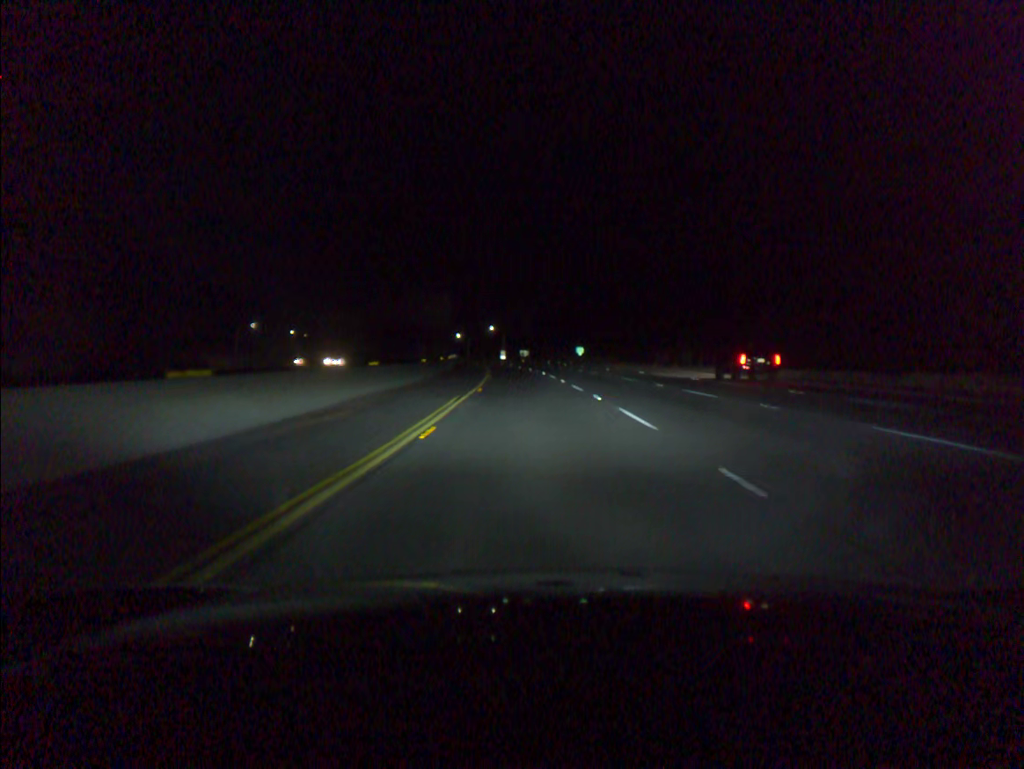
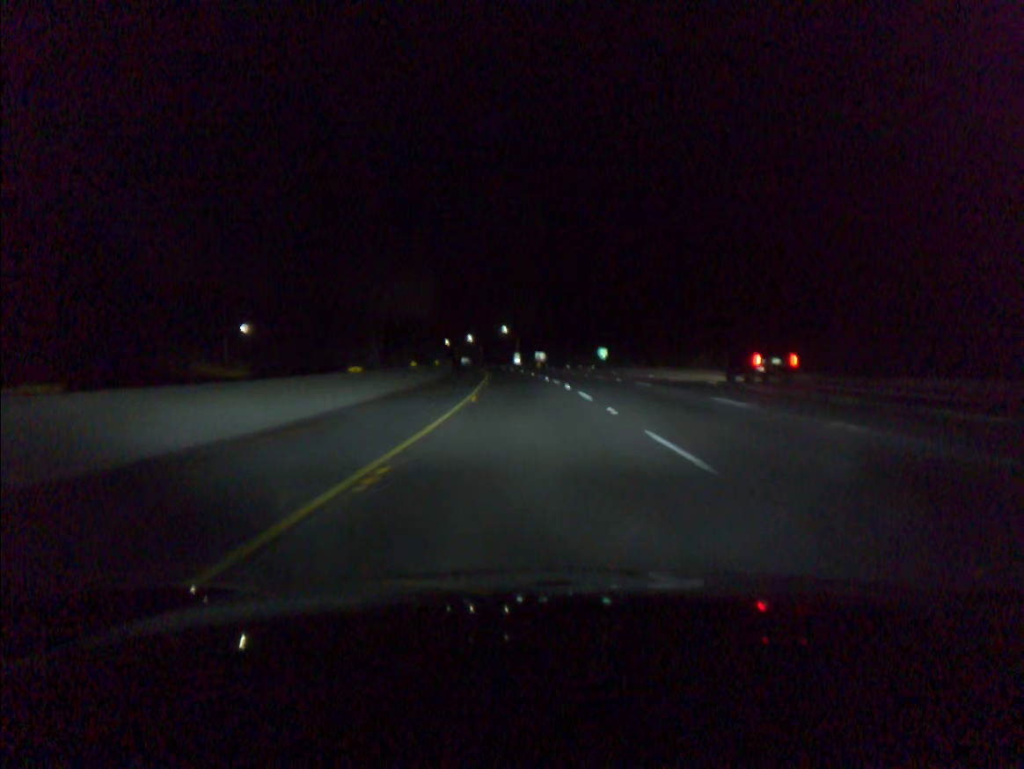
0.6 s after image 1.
(-0.2, +18.5) m; -1°
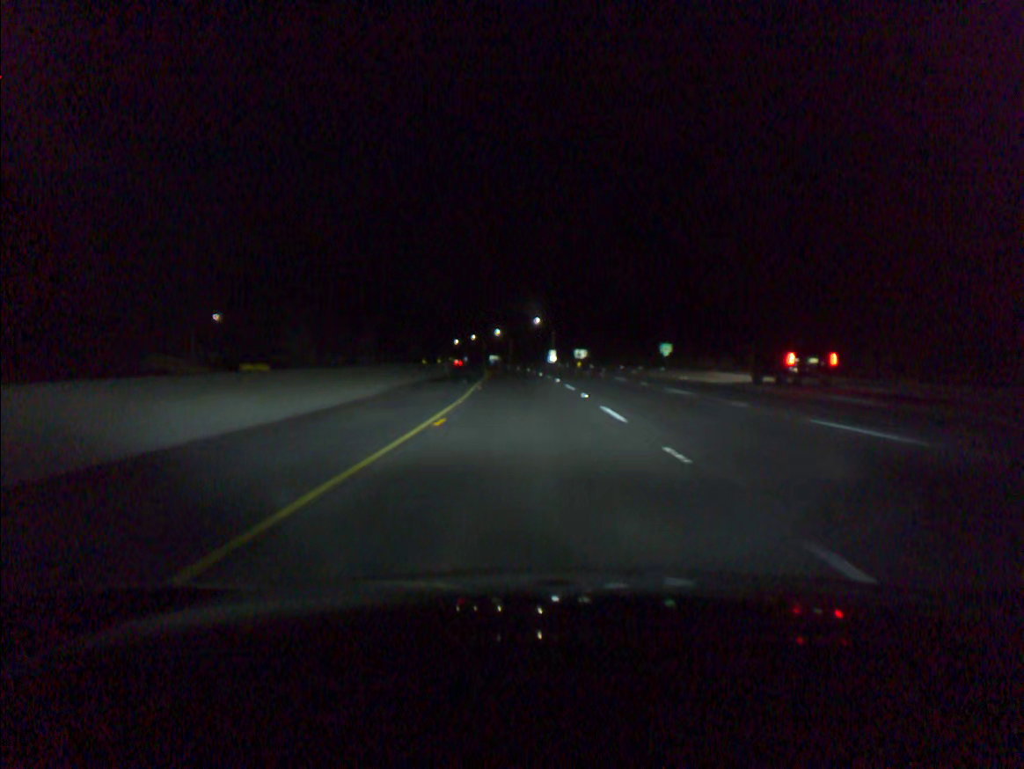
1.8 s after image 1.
(-0.8, +37.1) m; -3°
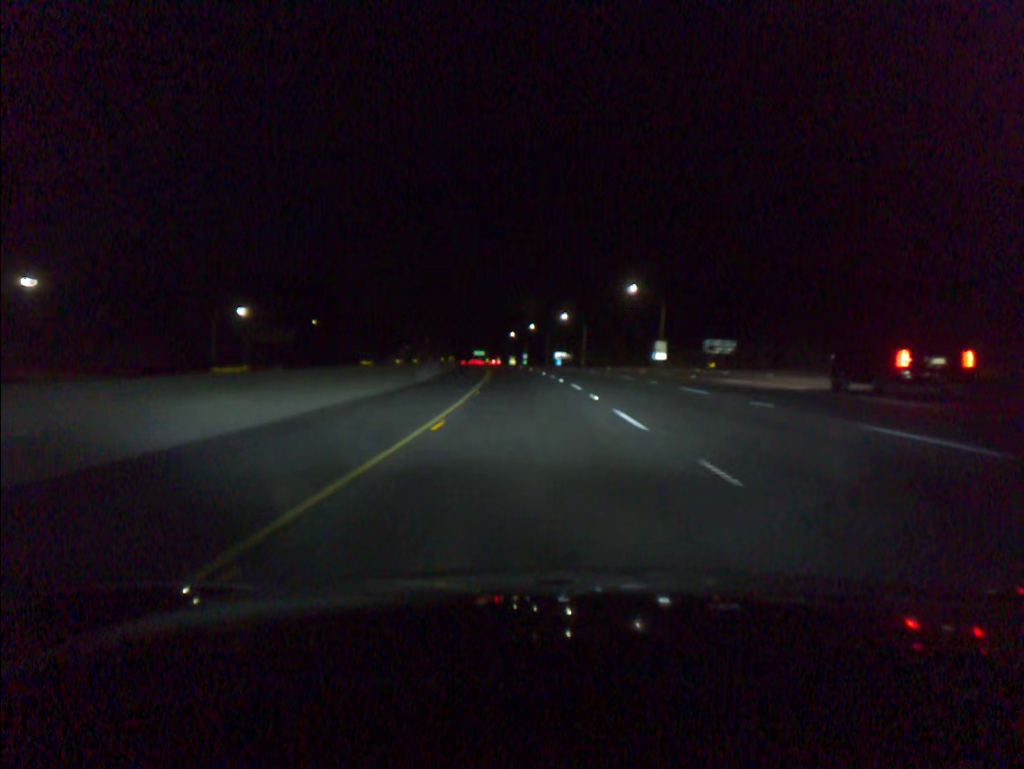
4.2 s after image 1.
(-3.5, +74.4) m; -5°
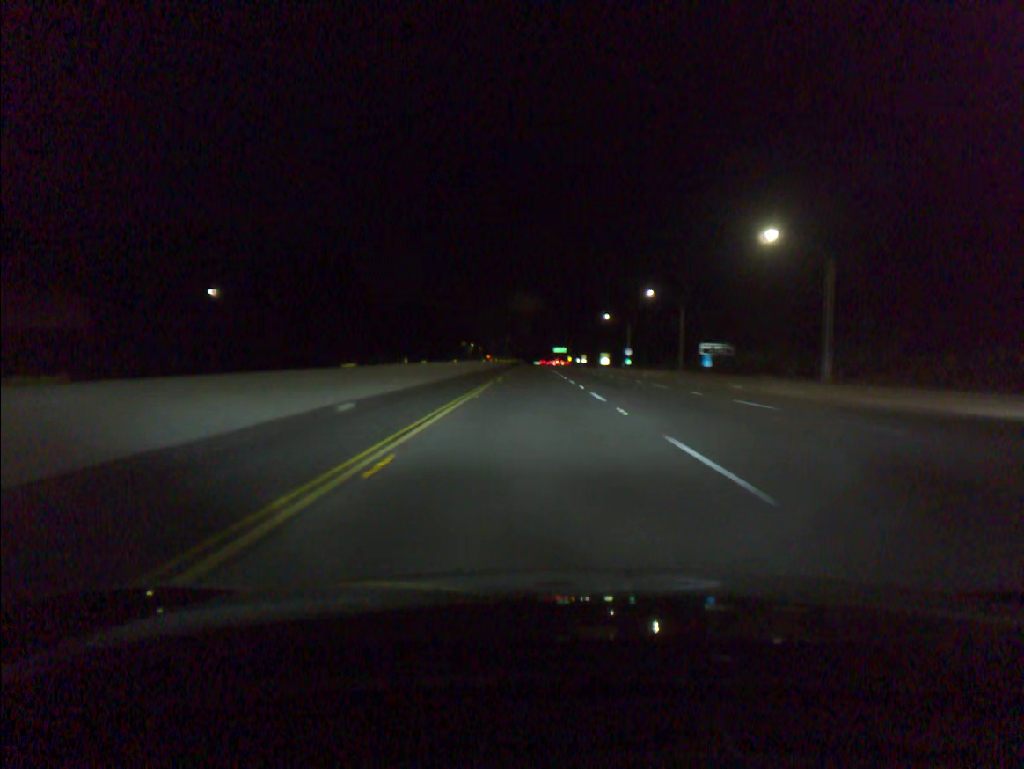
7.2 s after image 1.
(-5.2, +93.2) m; -6°
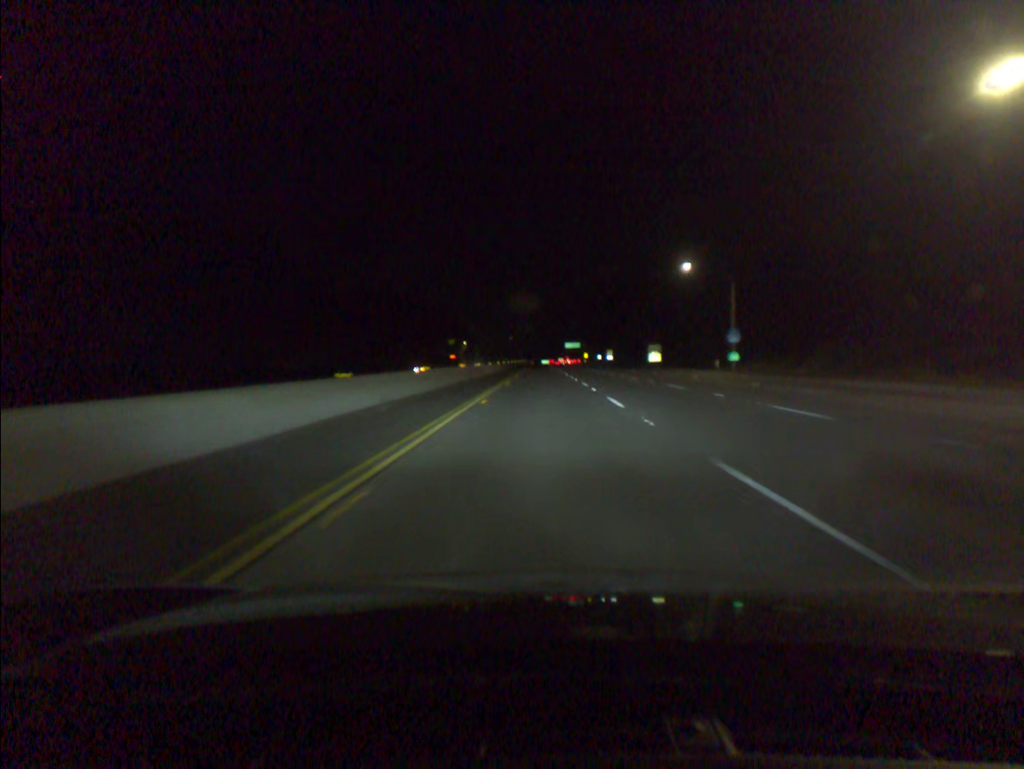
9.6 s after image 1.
(-0.9, +74.8) m; -1°
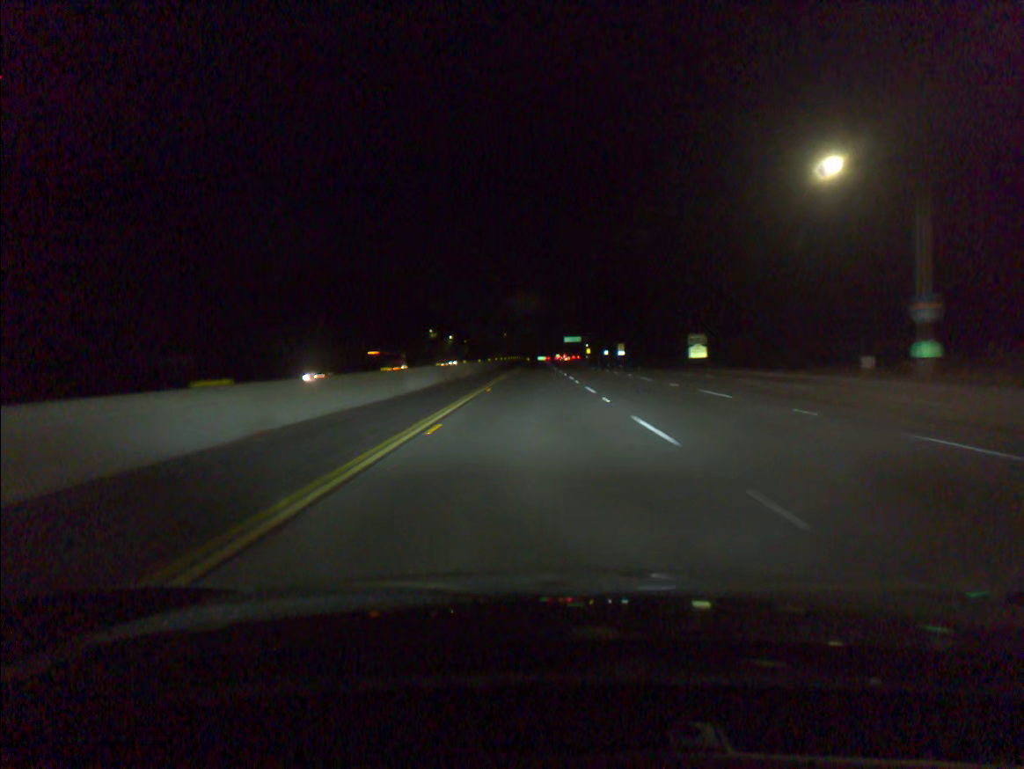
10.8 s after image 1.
(+0.1, +37.3) m; 0°
